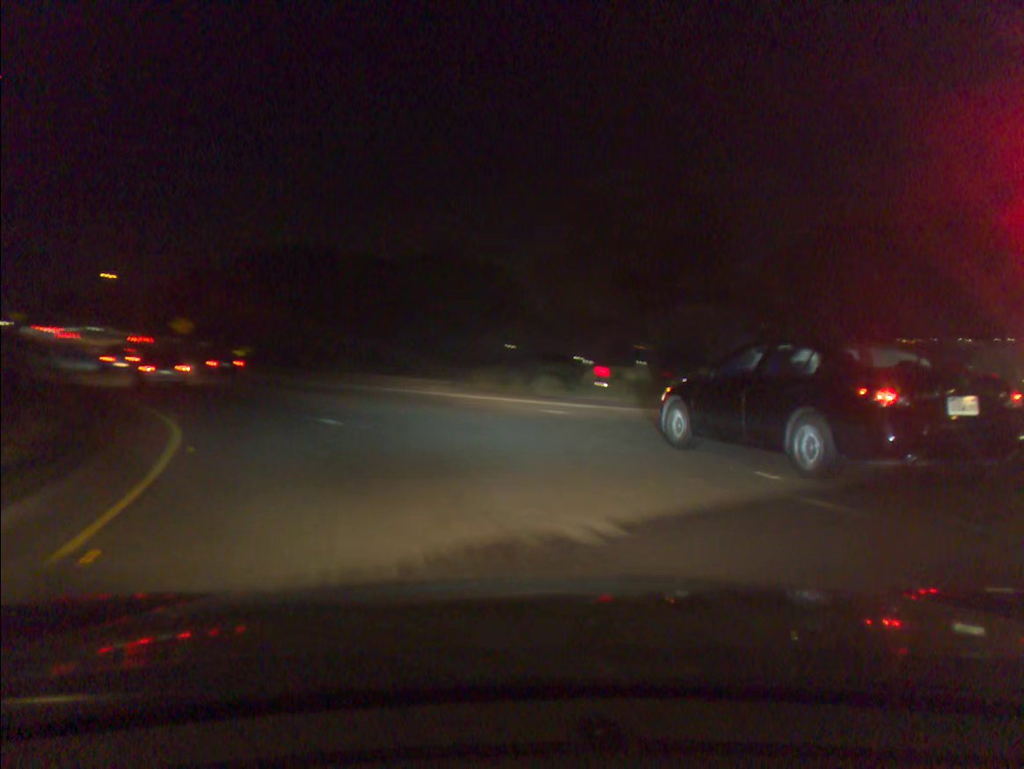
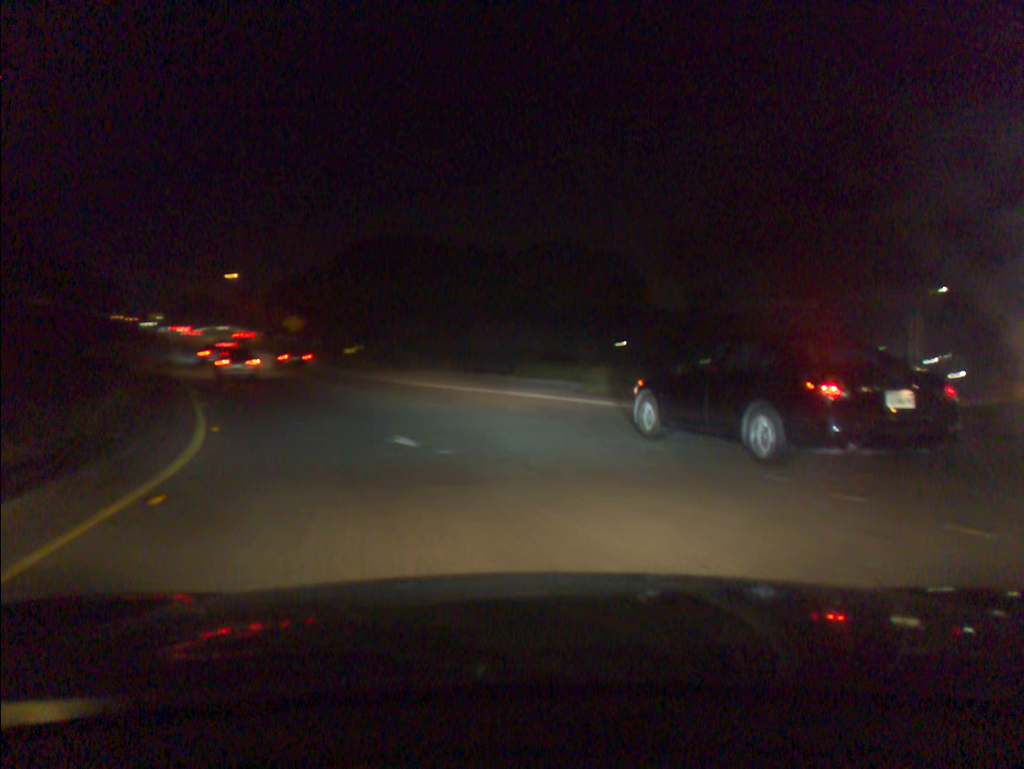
(-0.3, +4.8) m; -7°
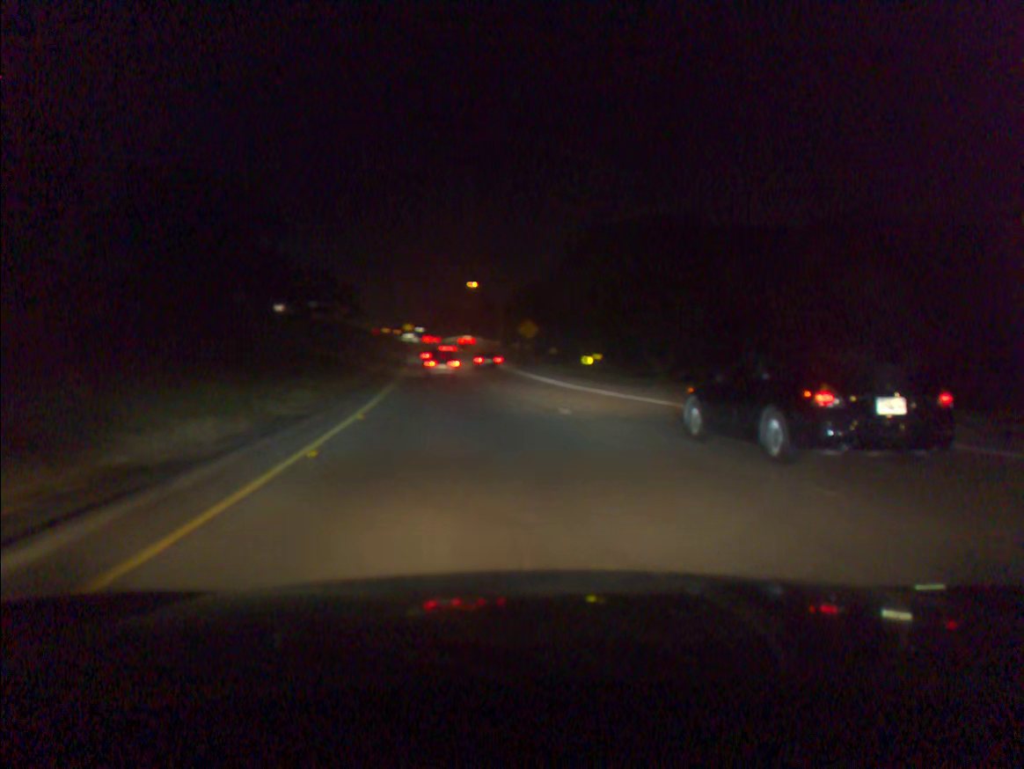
(-1.8, +11.0) m; -16°
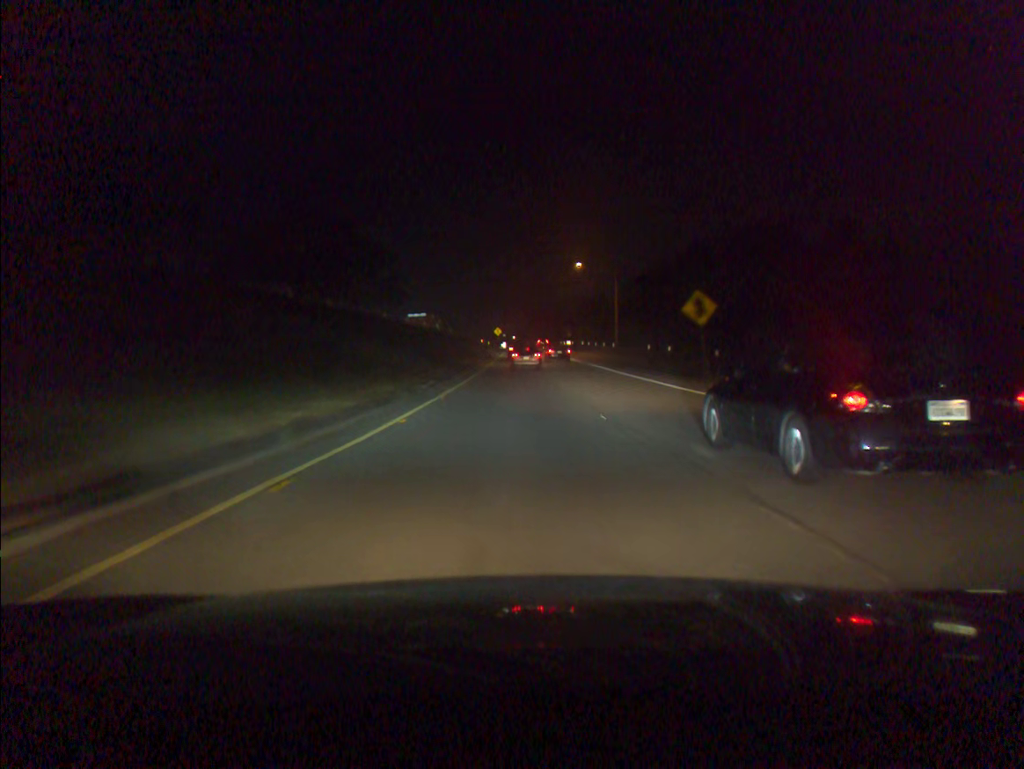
(-2.2, +32.3) m; -6°
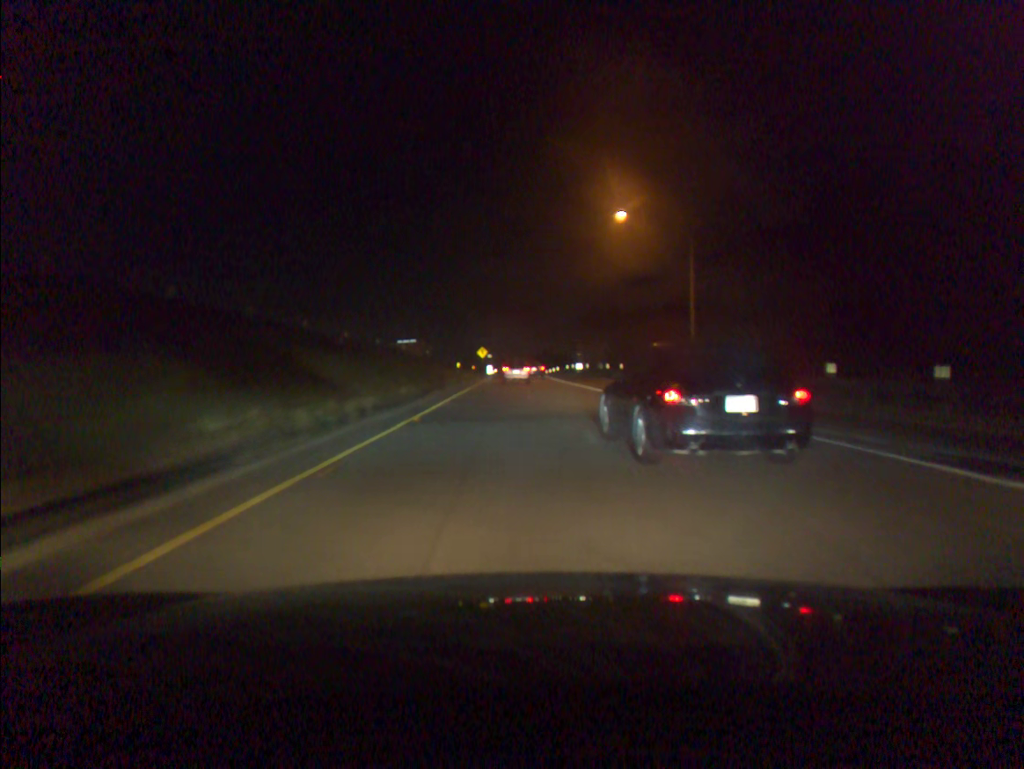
(+0.2, +42.0) m; +1°
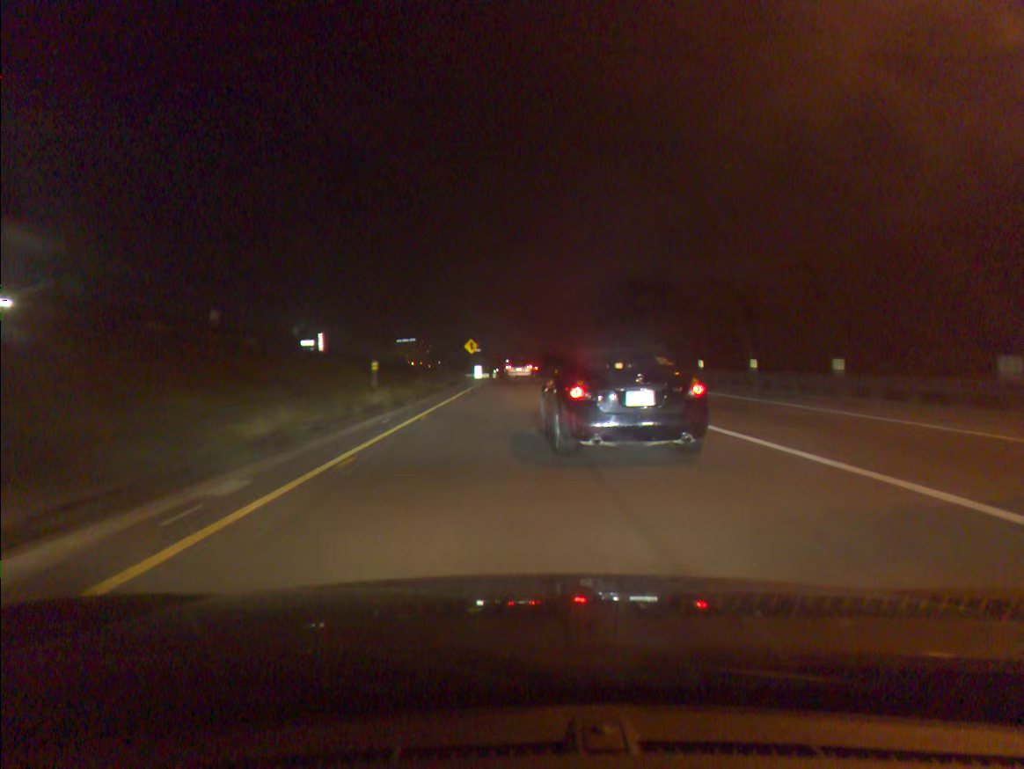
(-0.2, +36.5) m; 0°
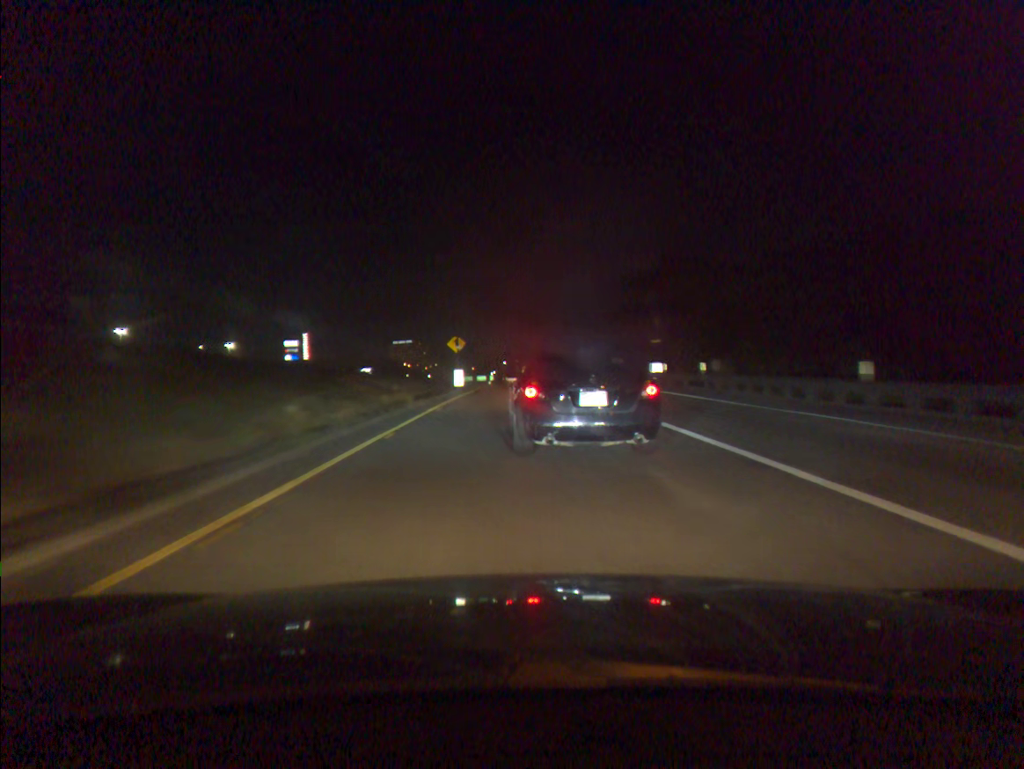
(0.0, +18.5) m; 0°
